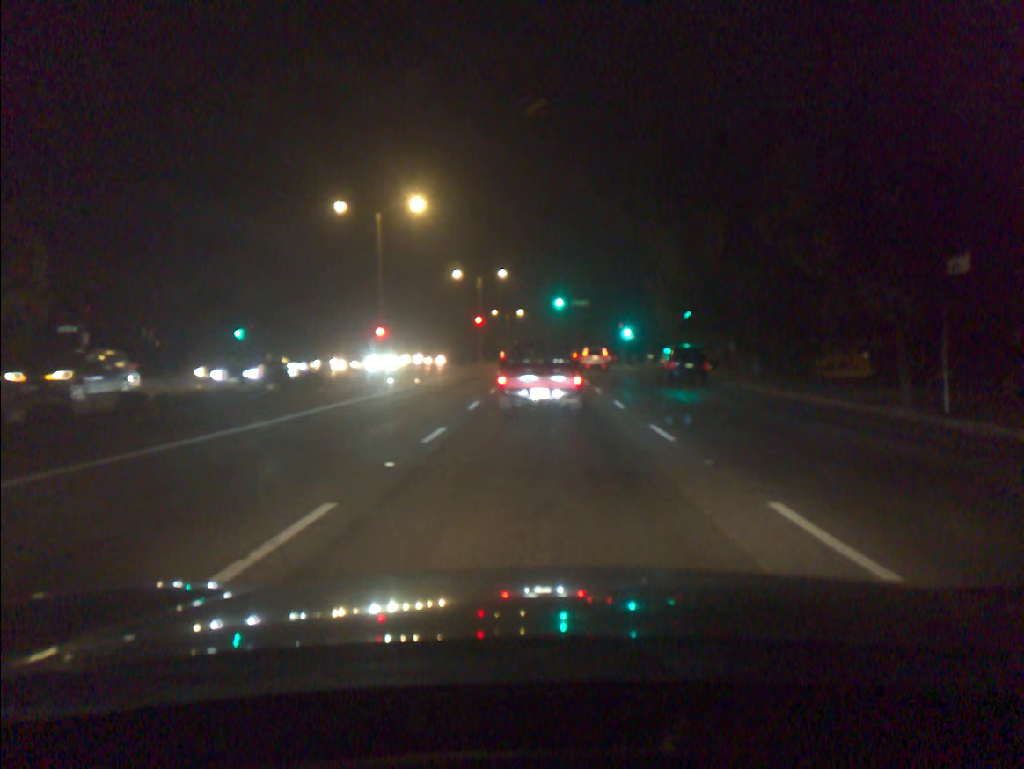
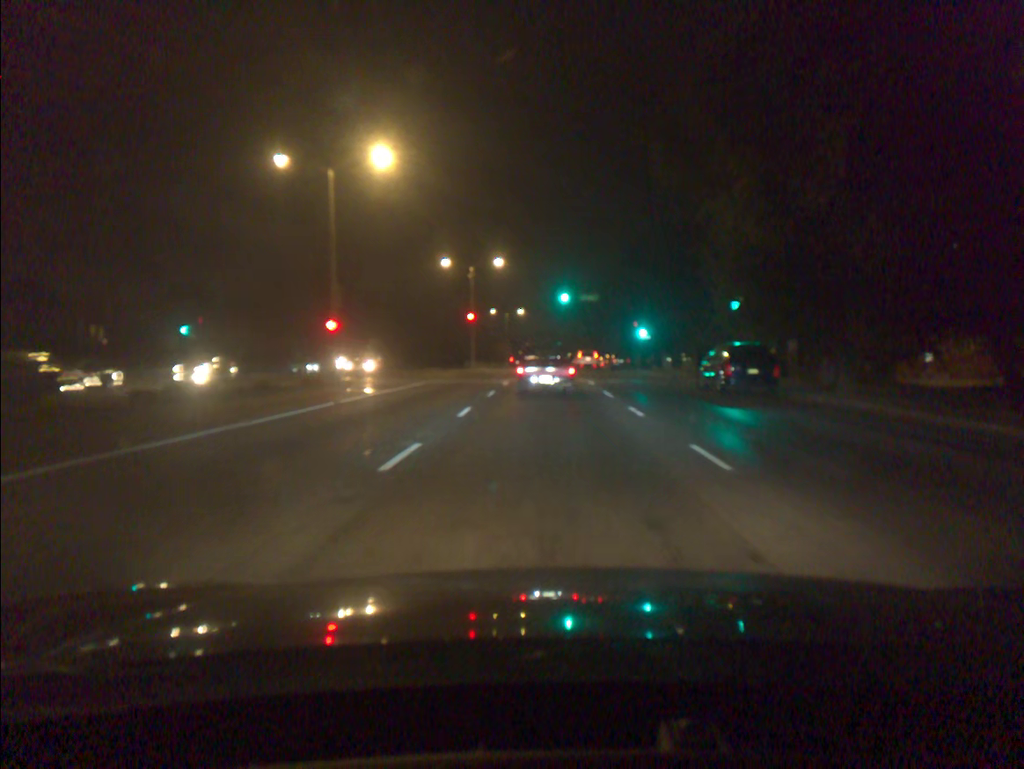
(-0.1, +10.3) m; -1°
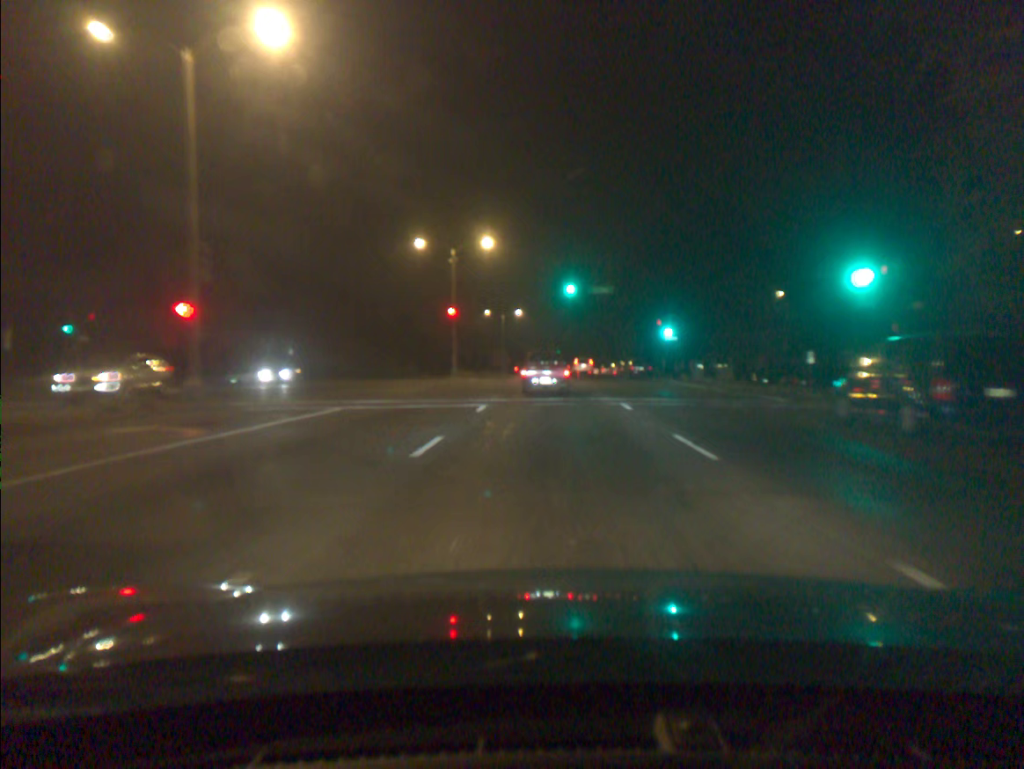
(0.0, +13.5) m; 0°
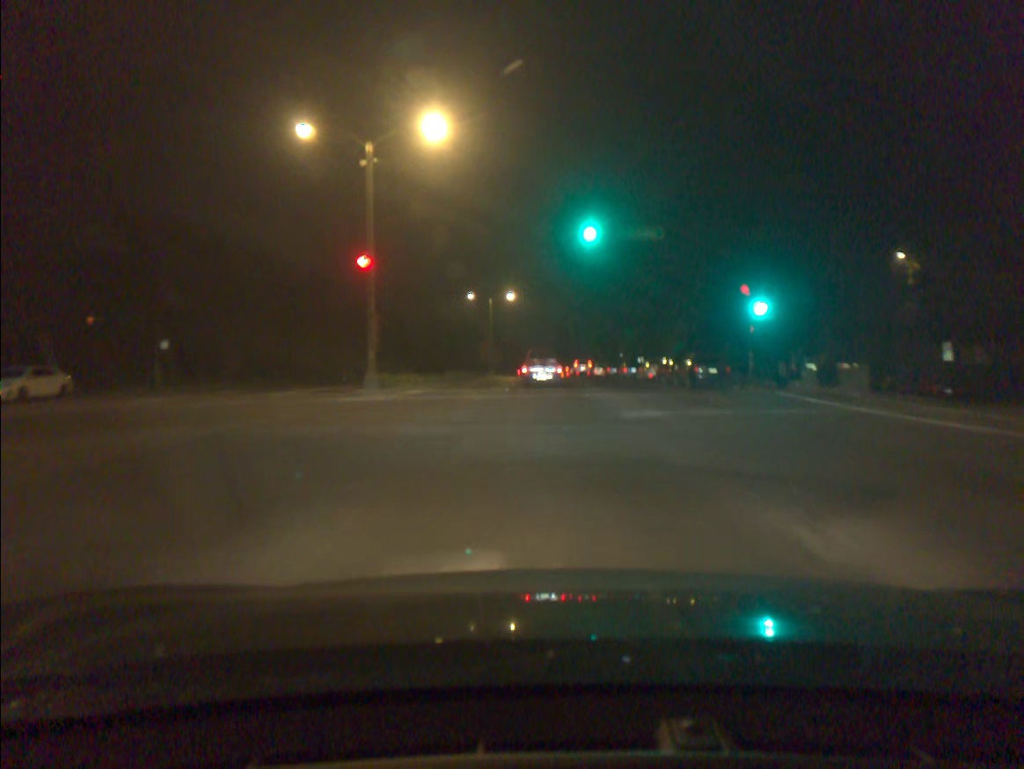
(0.0, +23.8) m; 0°
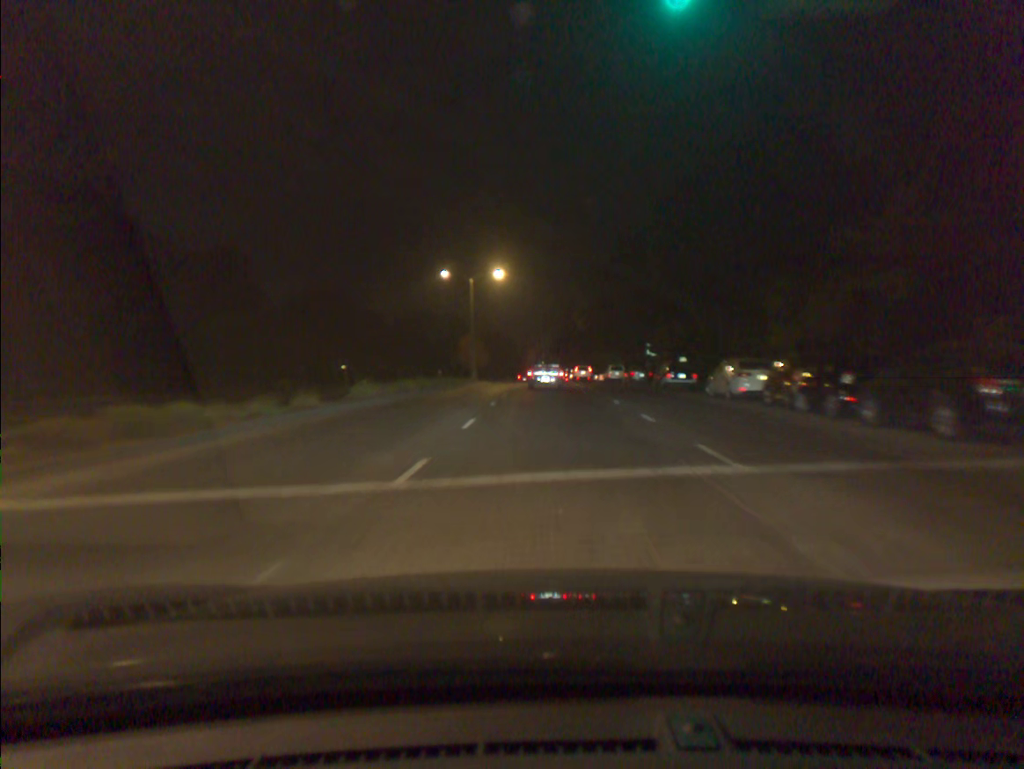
(0.0, +21.6) m; 0°
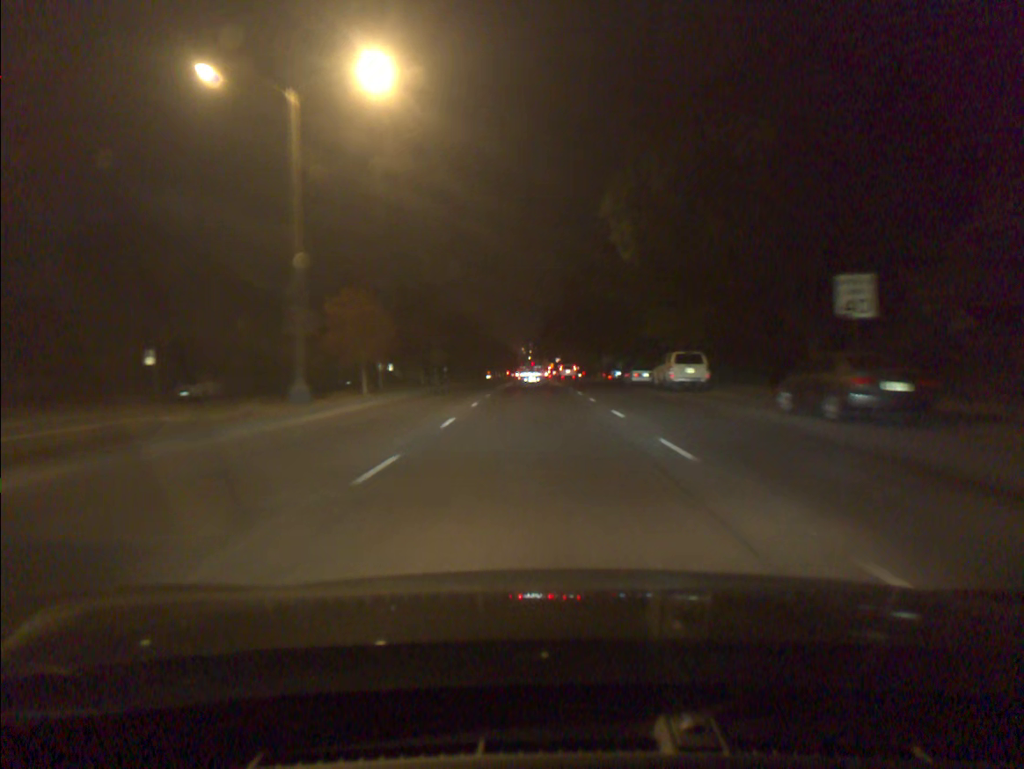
(+0.5, +42.3) m; +1°
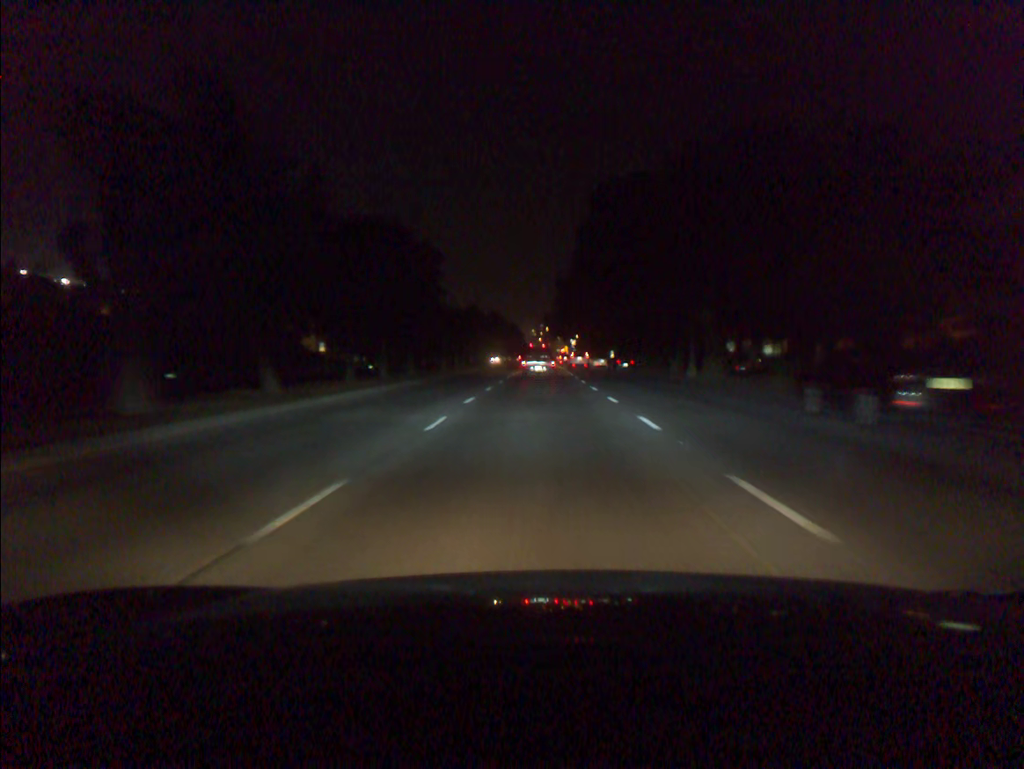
(-0.4, +47.0) m; -1°
